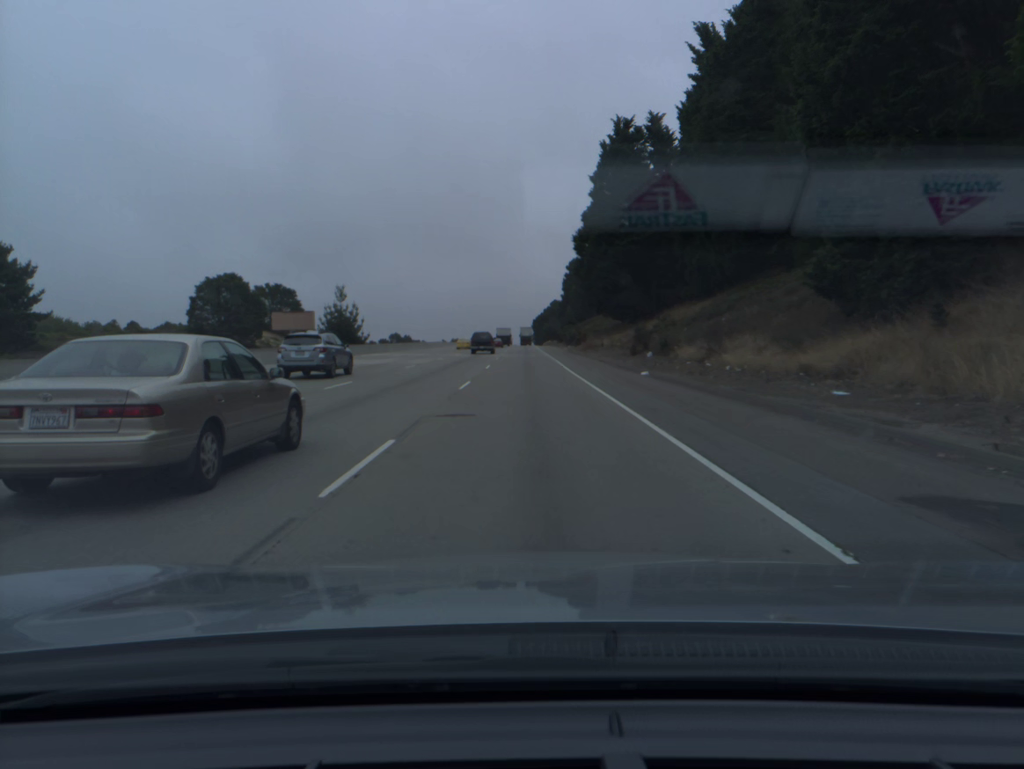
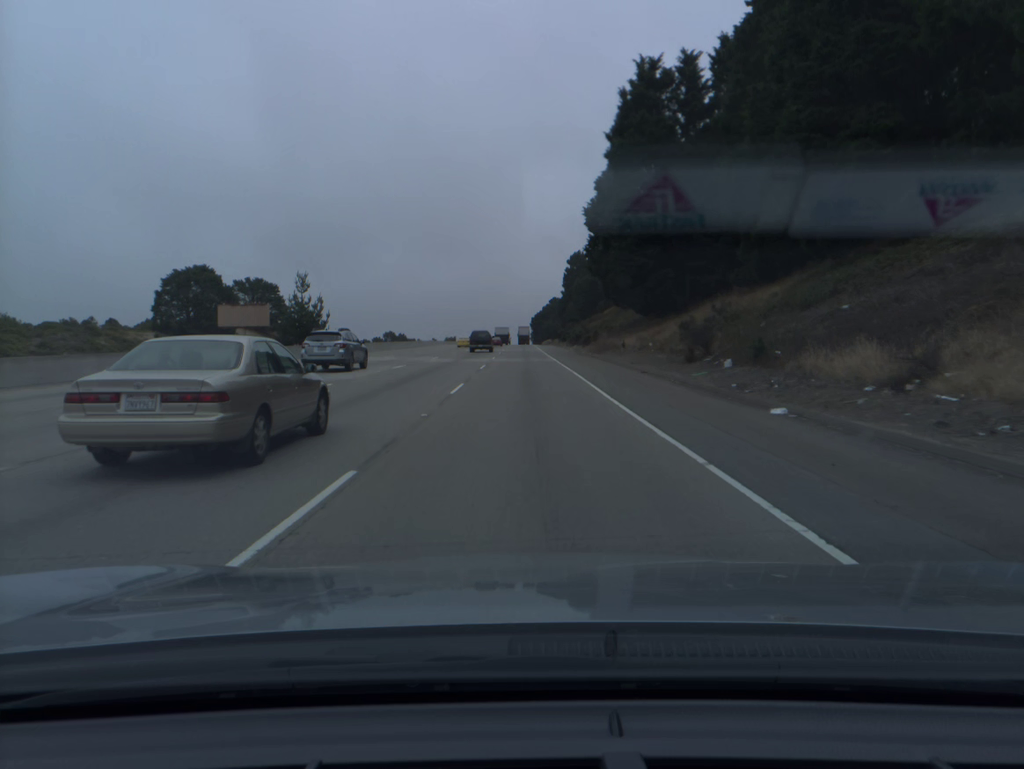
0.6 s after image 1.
(0.0, +17.2) m; 0°
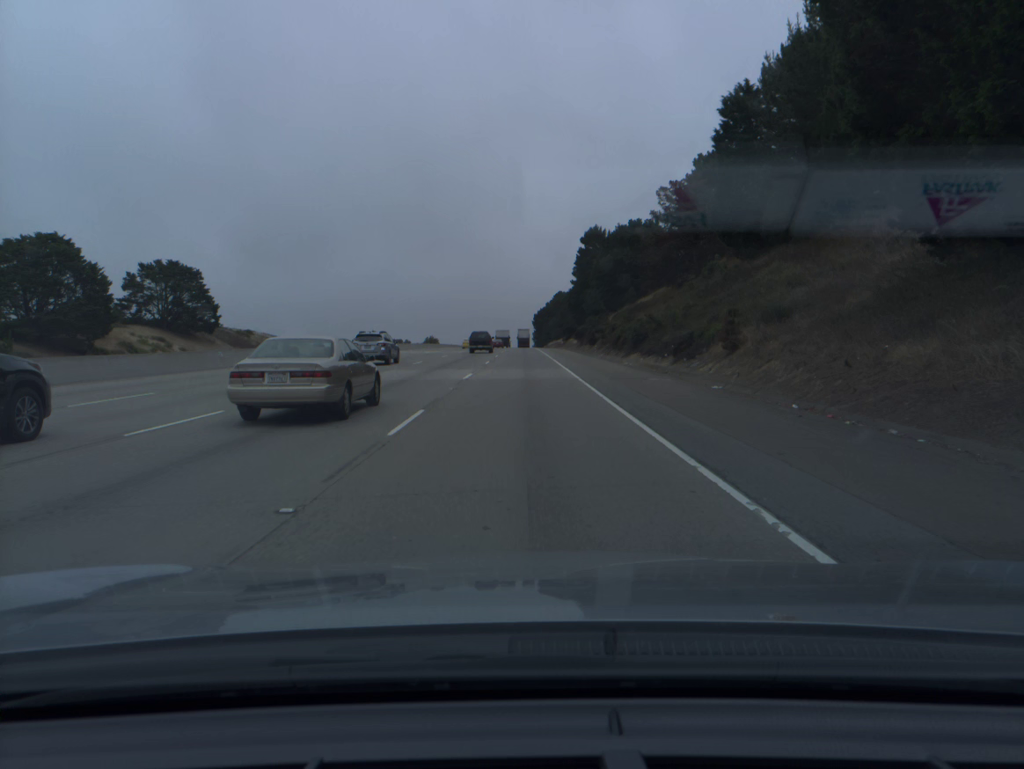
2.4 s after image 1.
(0.0, +51.8) m; 0°
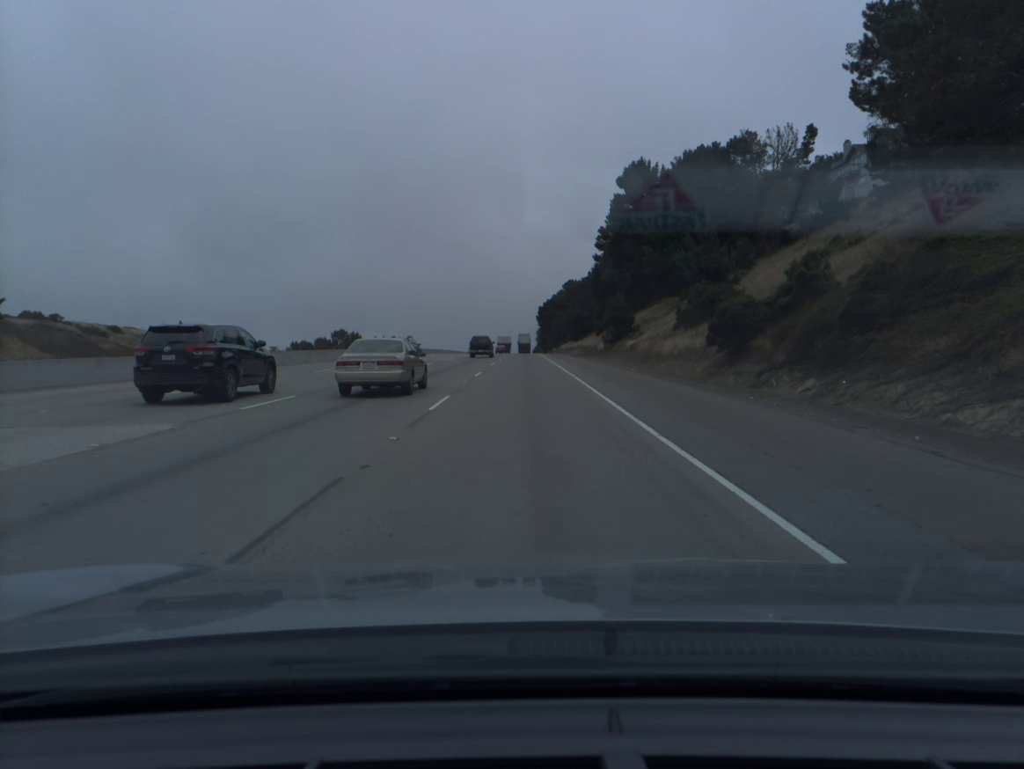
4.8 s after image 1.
(-0.1, +69.0) m; 0°
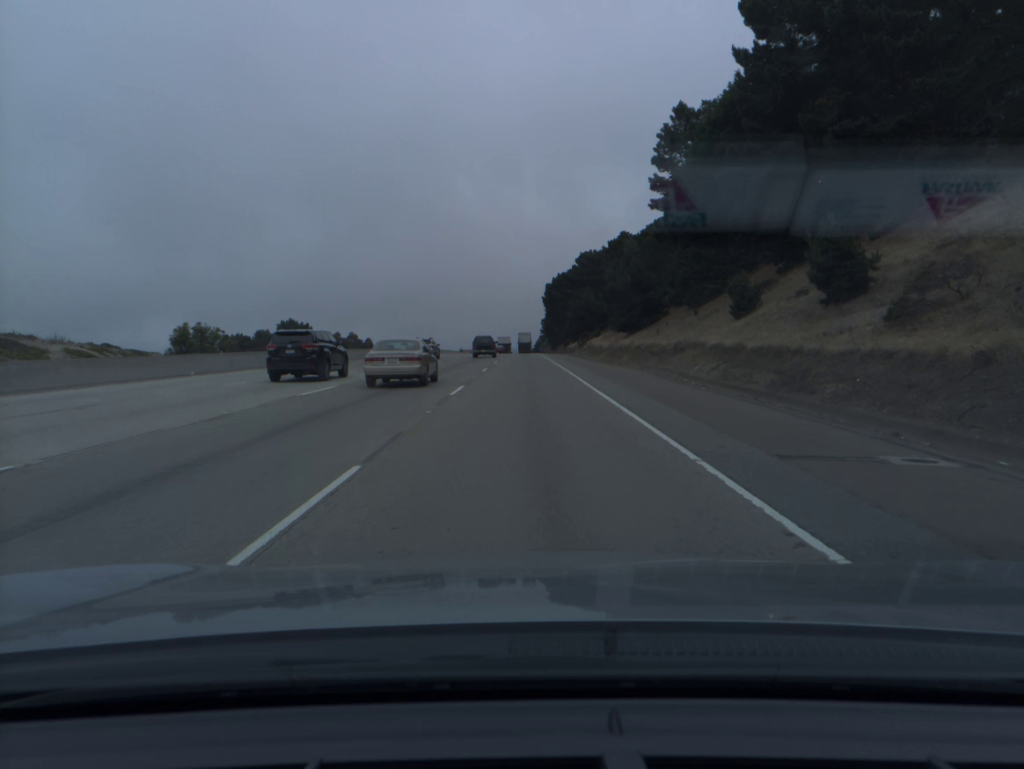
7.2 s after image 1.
(0.0, +69.1) m; 0°
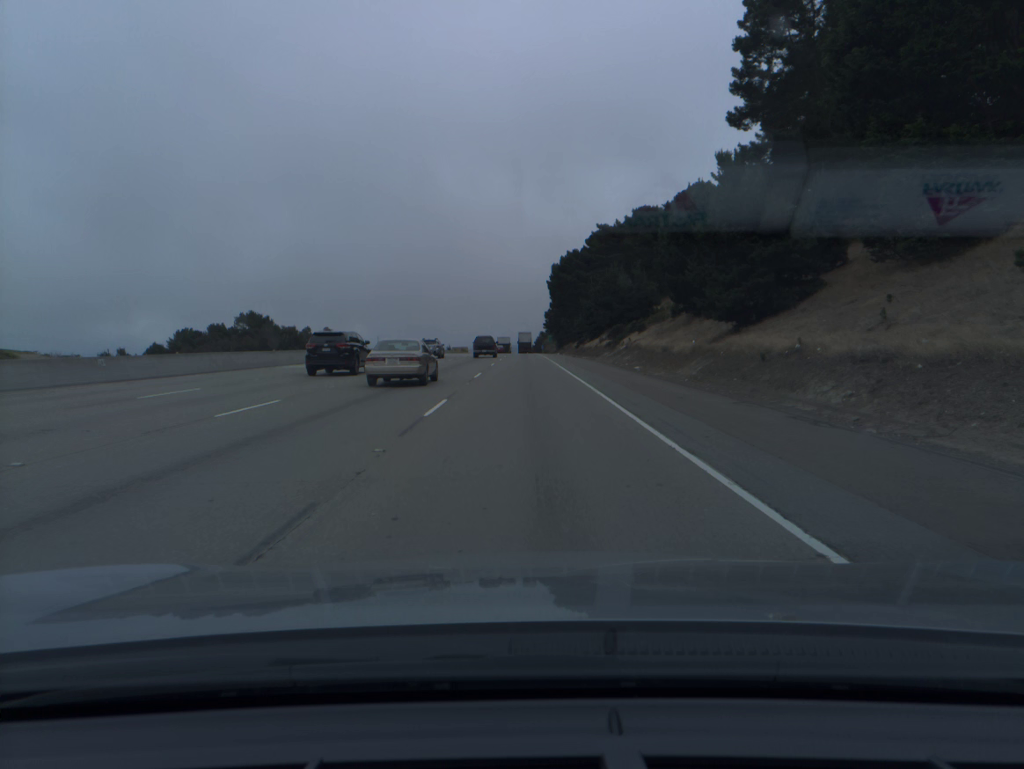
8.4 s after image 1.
(0.0, +34.6) m; 0°
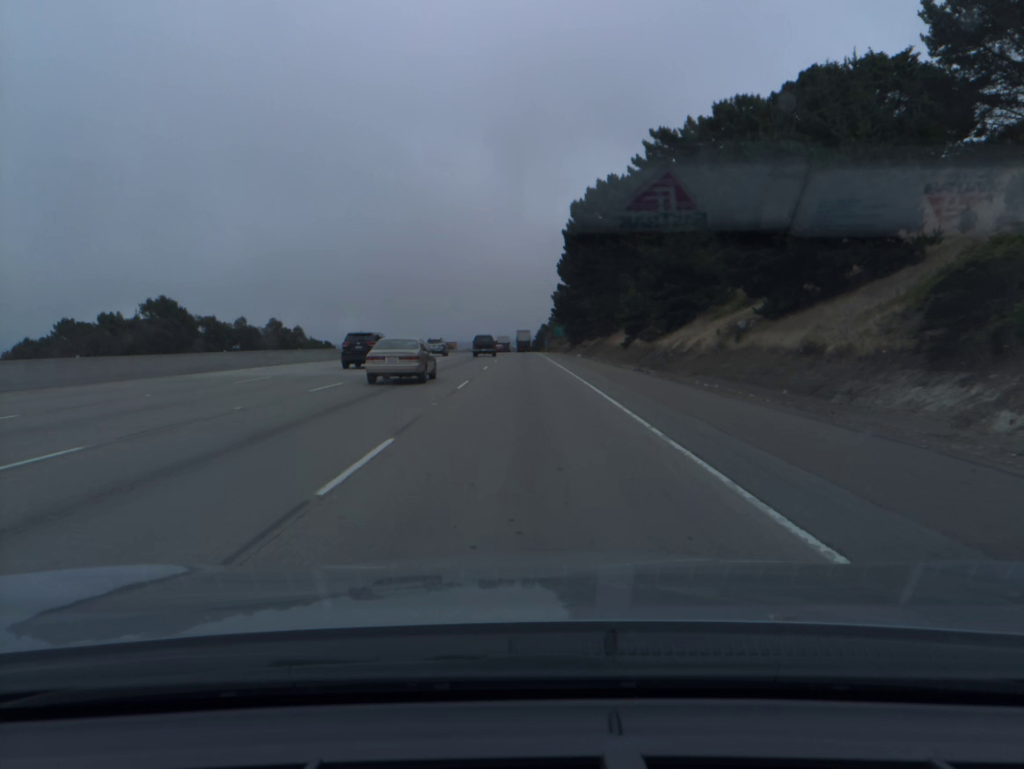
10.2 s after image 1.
(+0.1, +51.8) m; 0°
